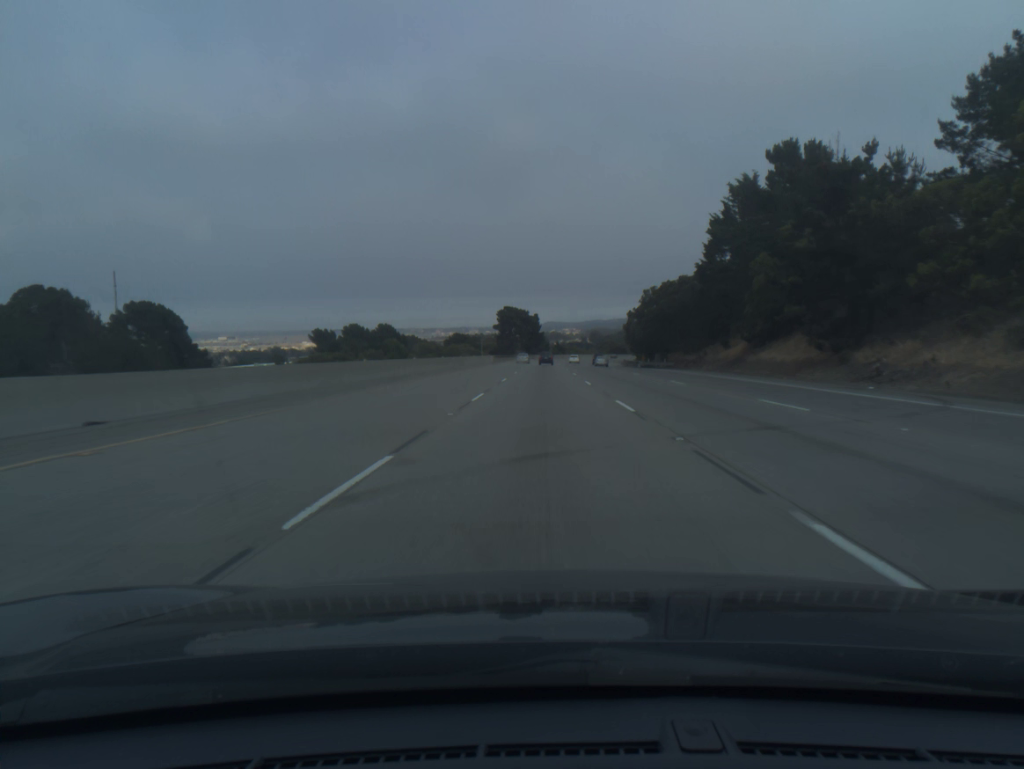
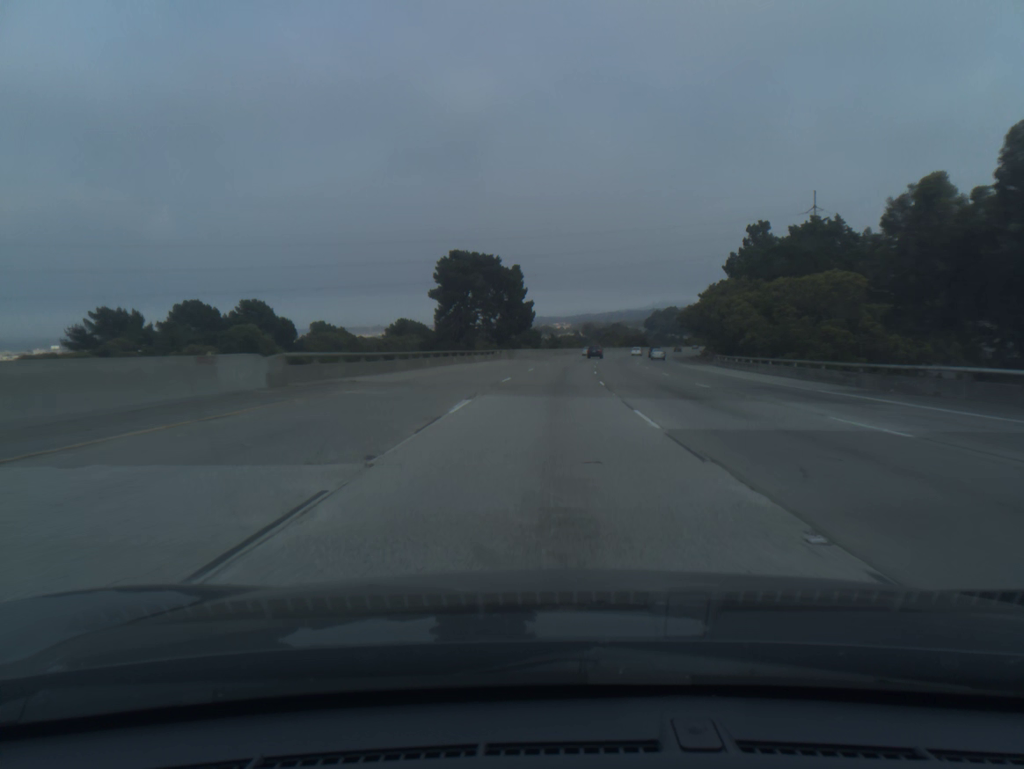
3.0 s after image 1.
(+0.1, +92.7) m; +1°
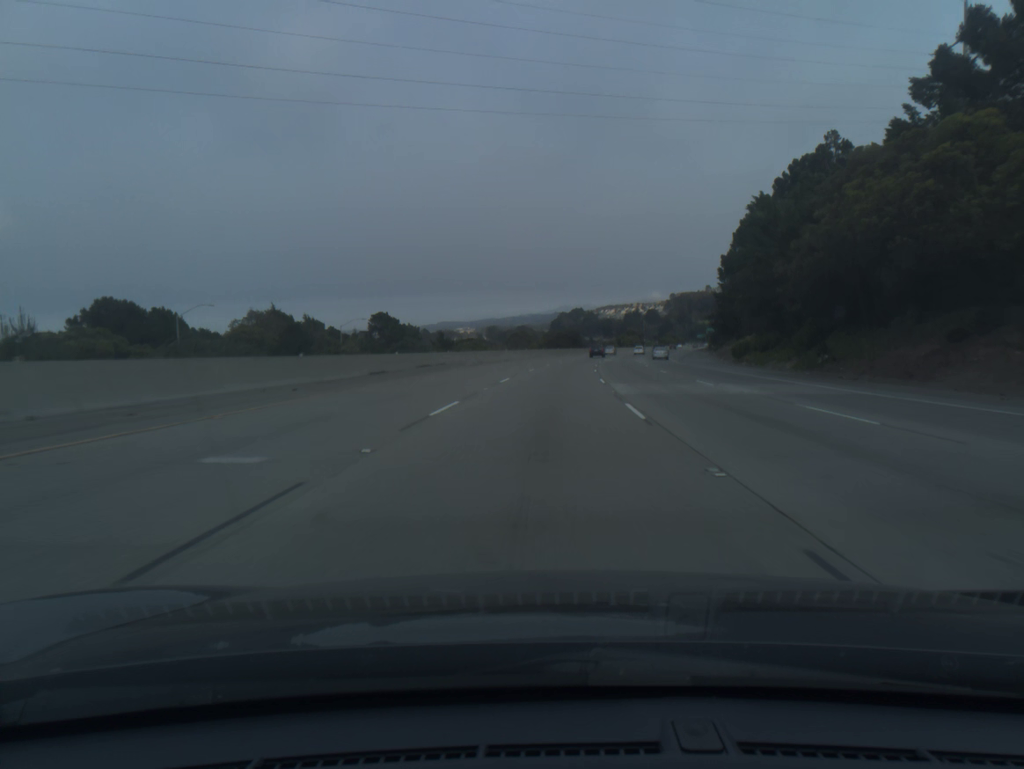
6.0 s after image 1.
(+5.2, +92.6) m; +7°
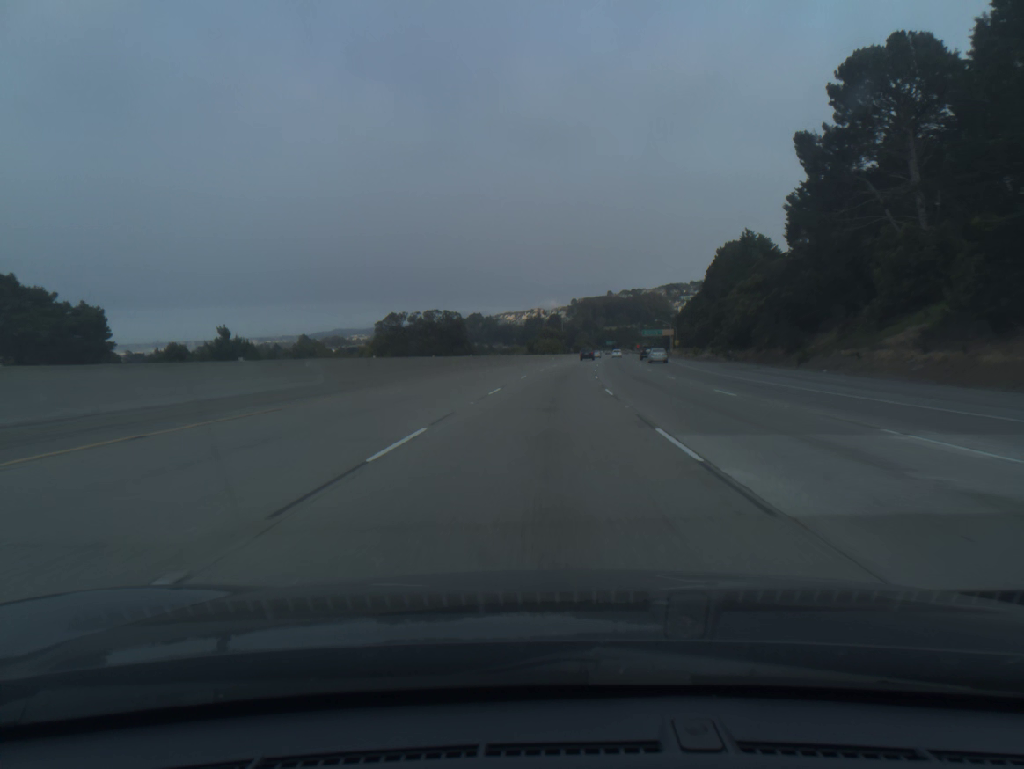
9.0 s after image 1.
(+5.5, +92.5) m; +7°
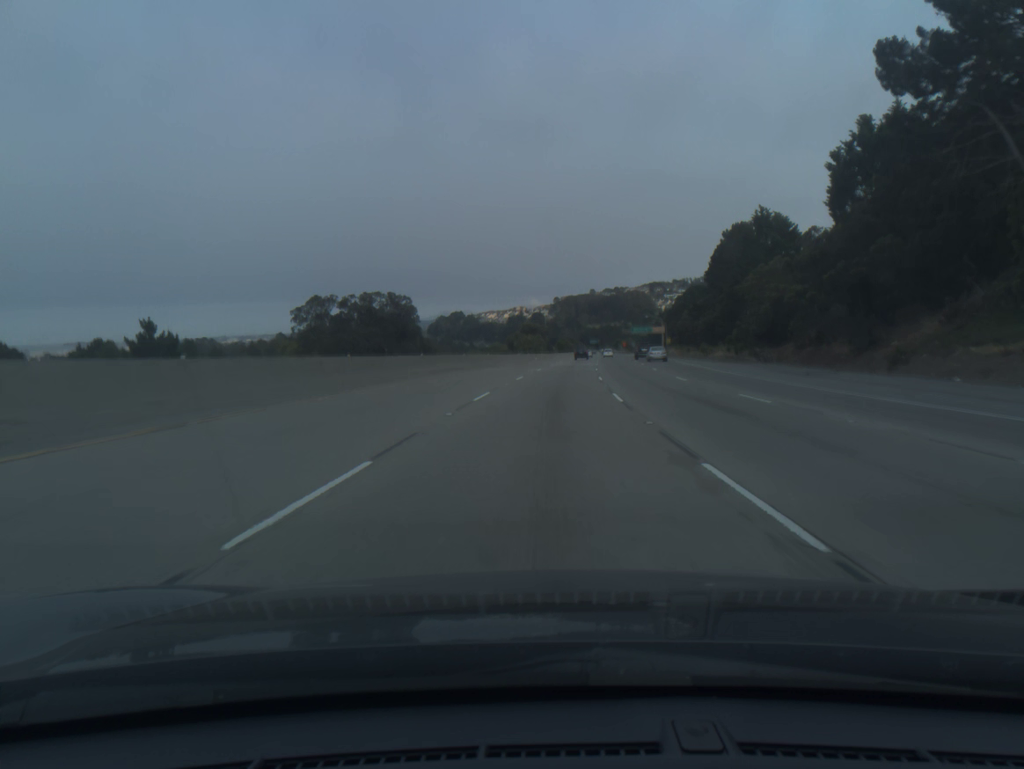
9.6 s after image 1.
(+0.2, +18.5) m; +1°
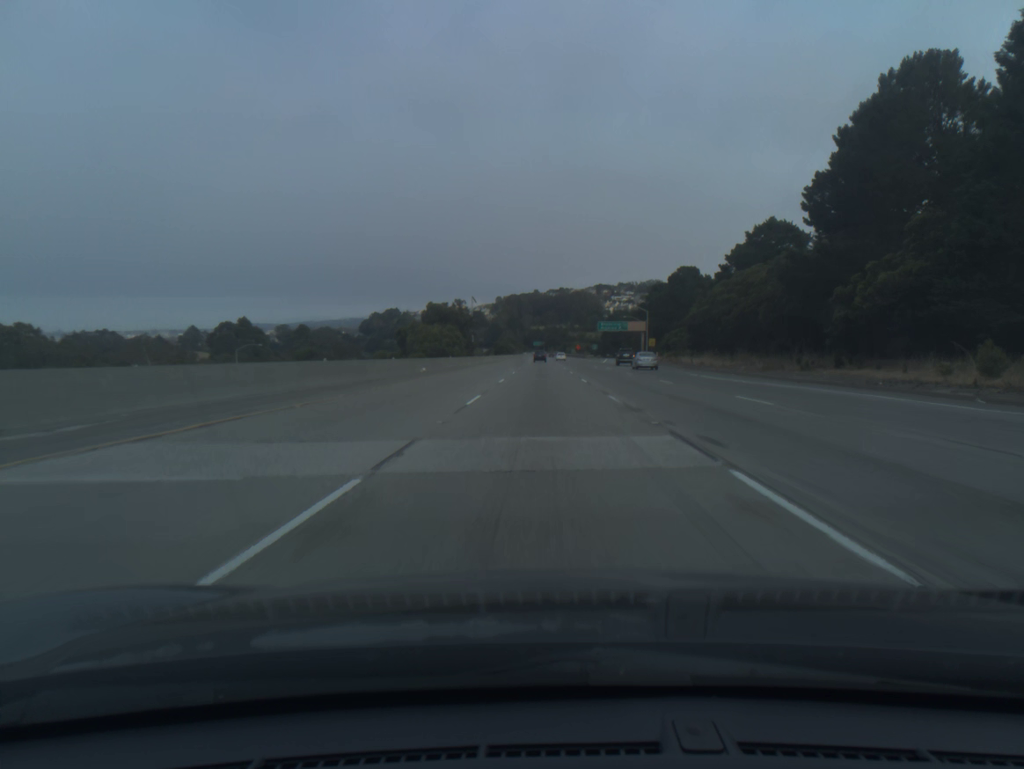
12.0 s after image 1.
(+3.0, +74.0) m; +4°
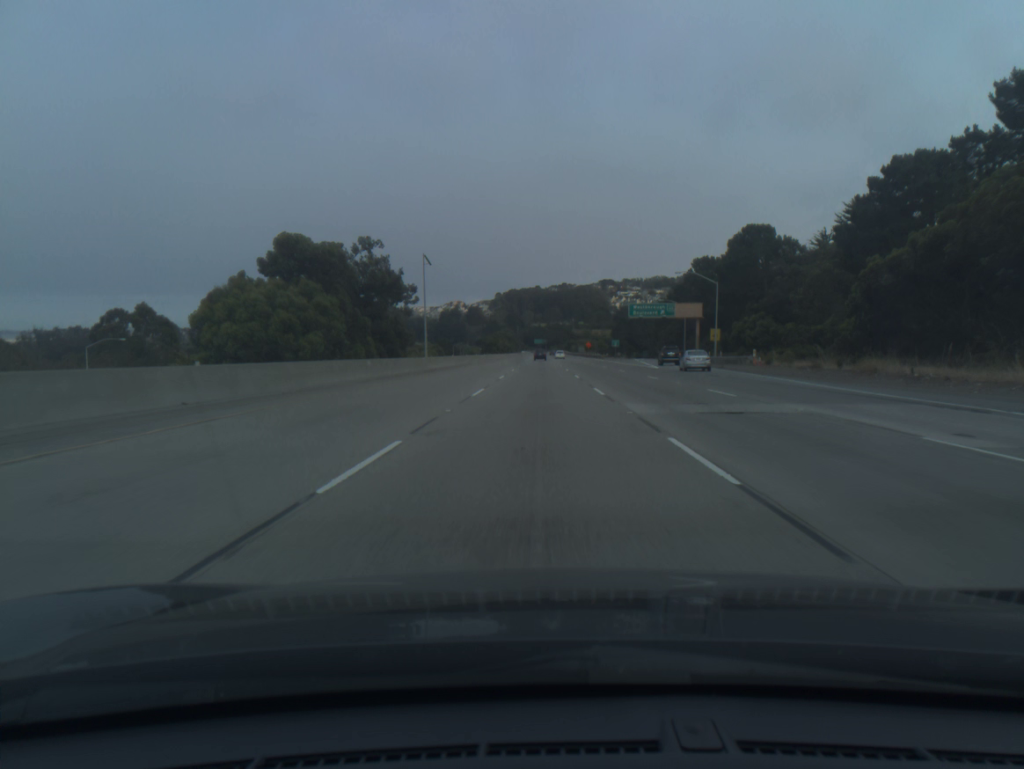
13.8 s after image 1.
(0.0, +55.5) m; 0°
